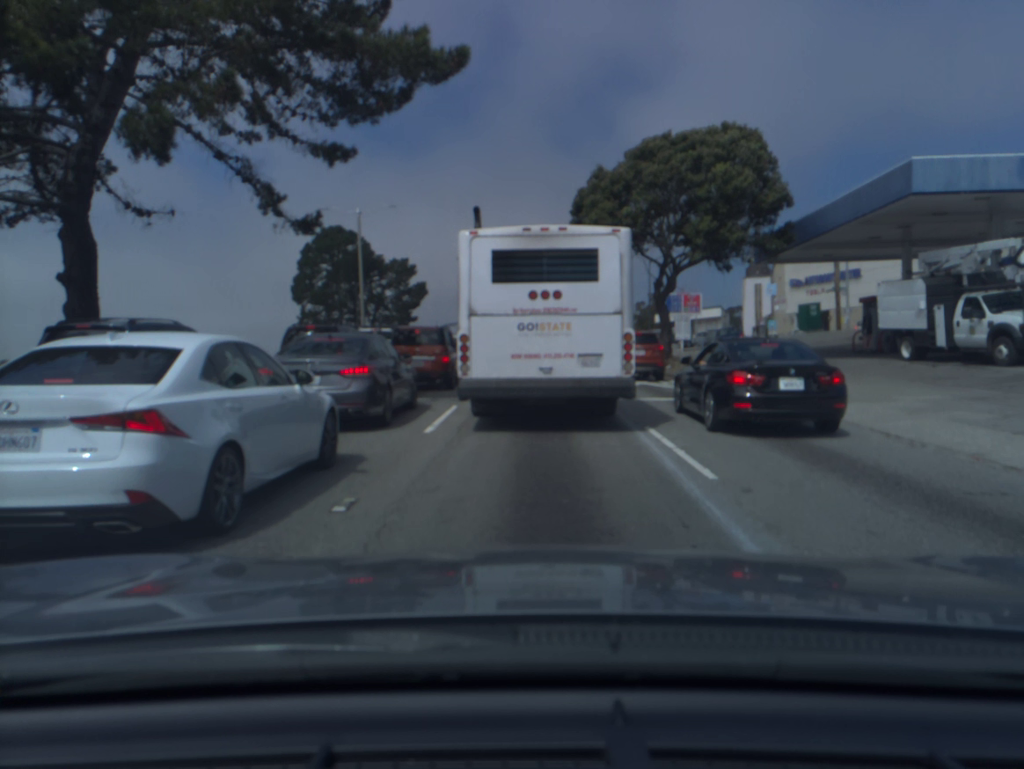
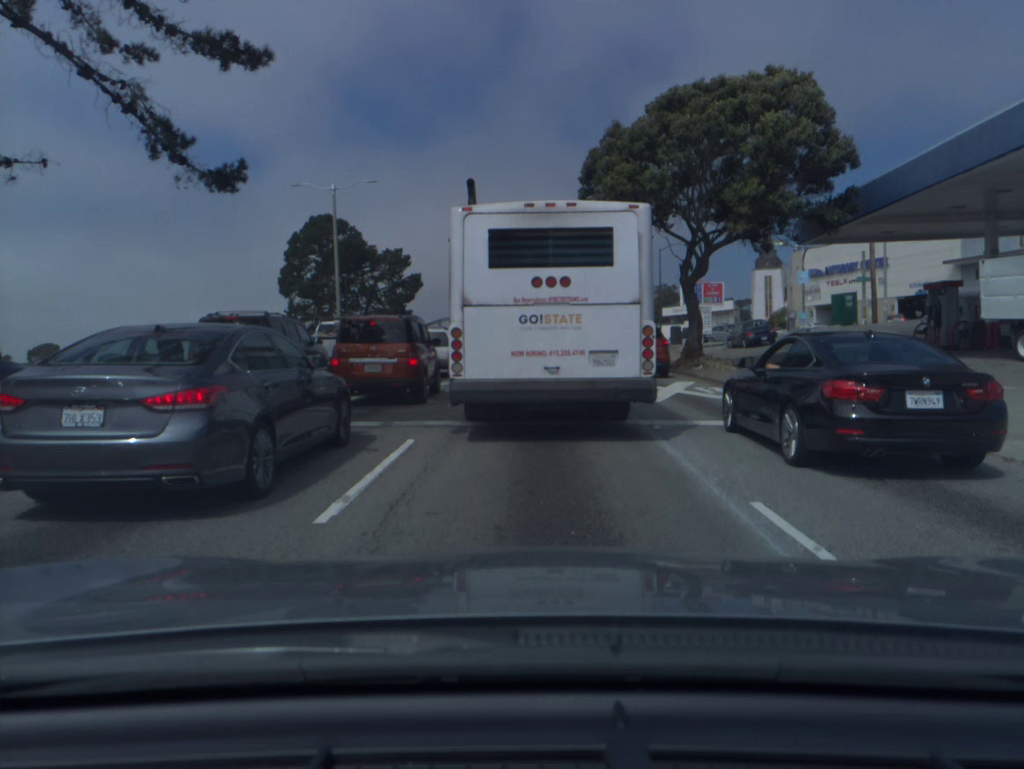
(0.0, +5.7) m; 0°
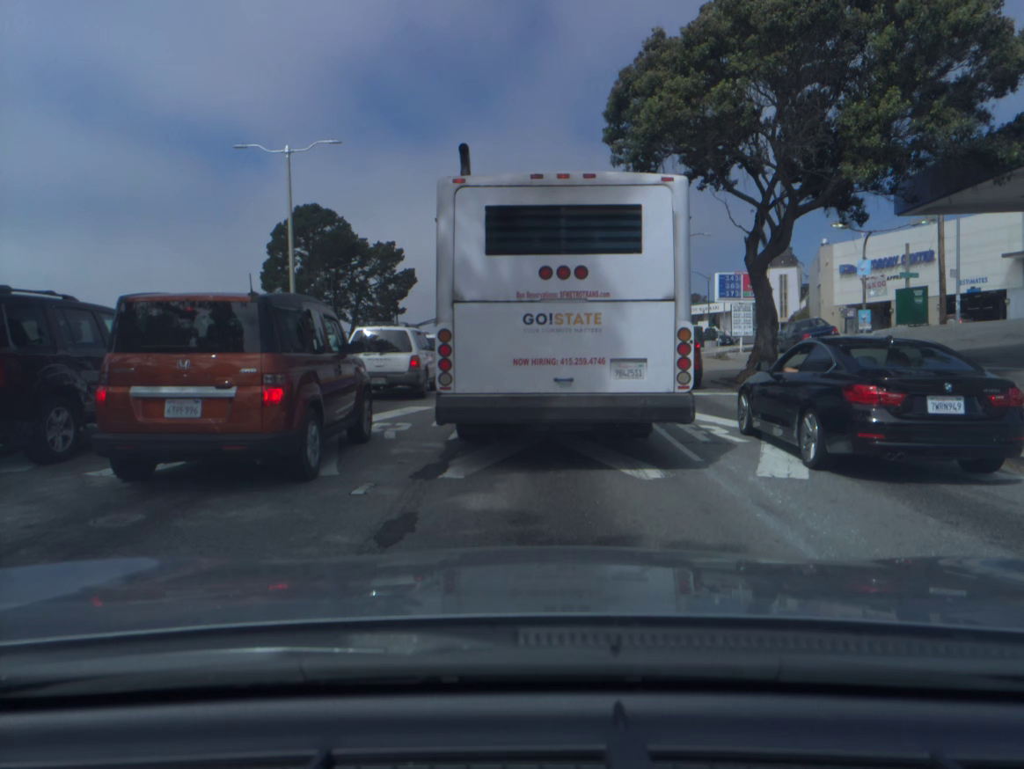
(-0.1, +8.4) m; 0°
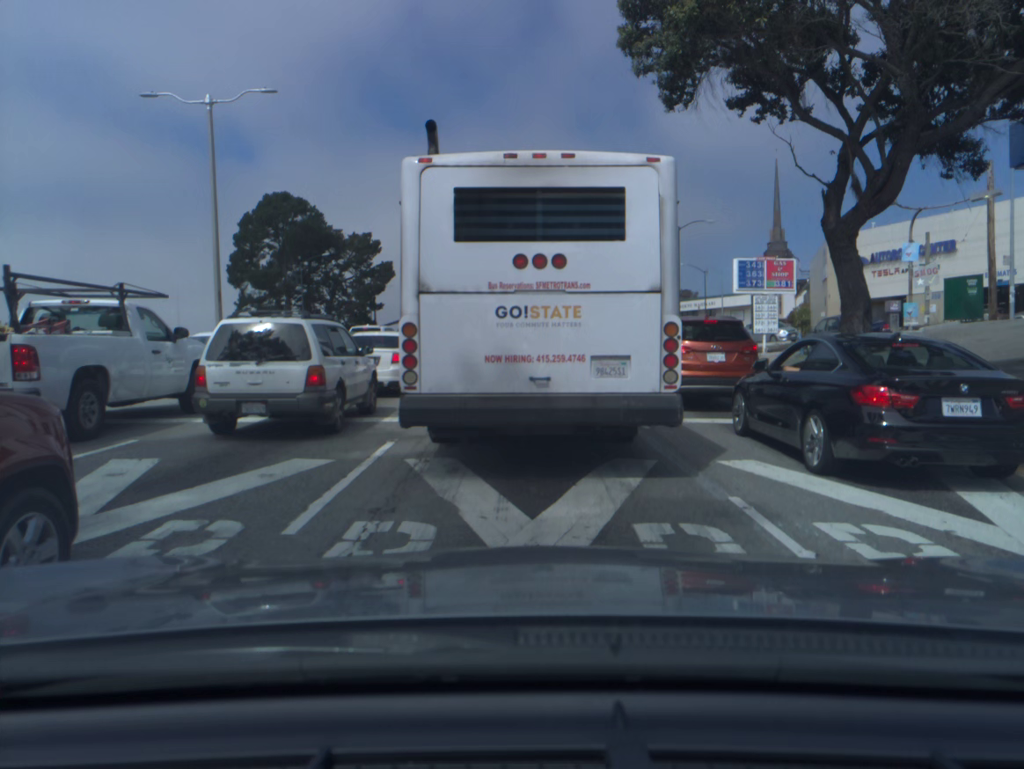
(0.0, +6.5) m; +1°
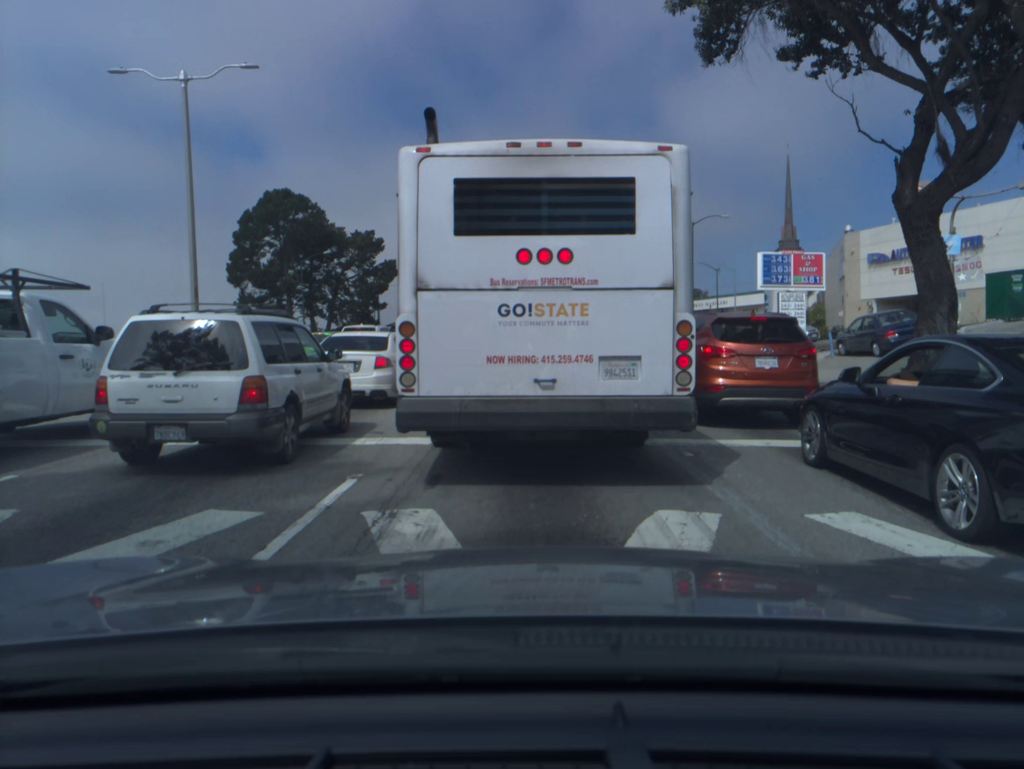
(0.0, +2.5) m; 0°
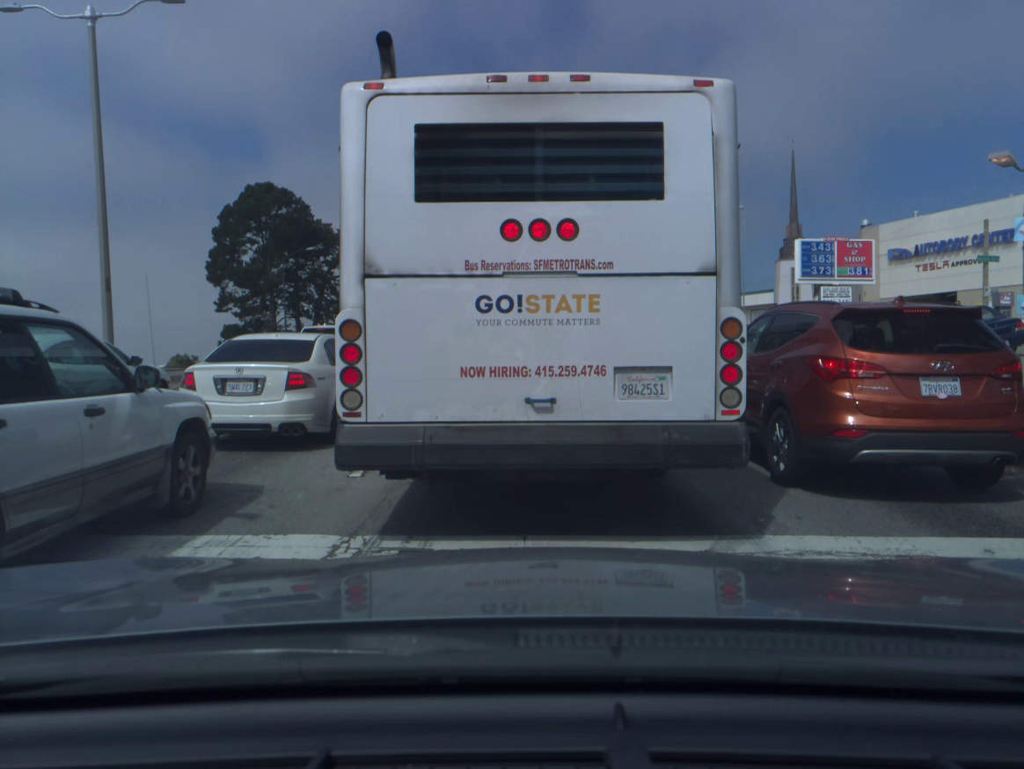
(-0.1, +4.8) m; 0°
